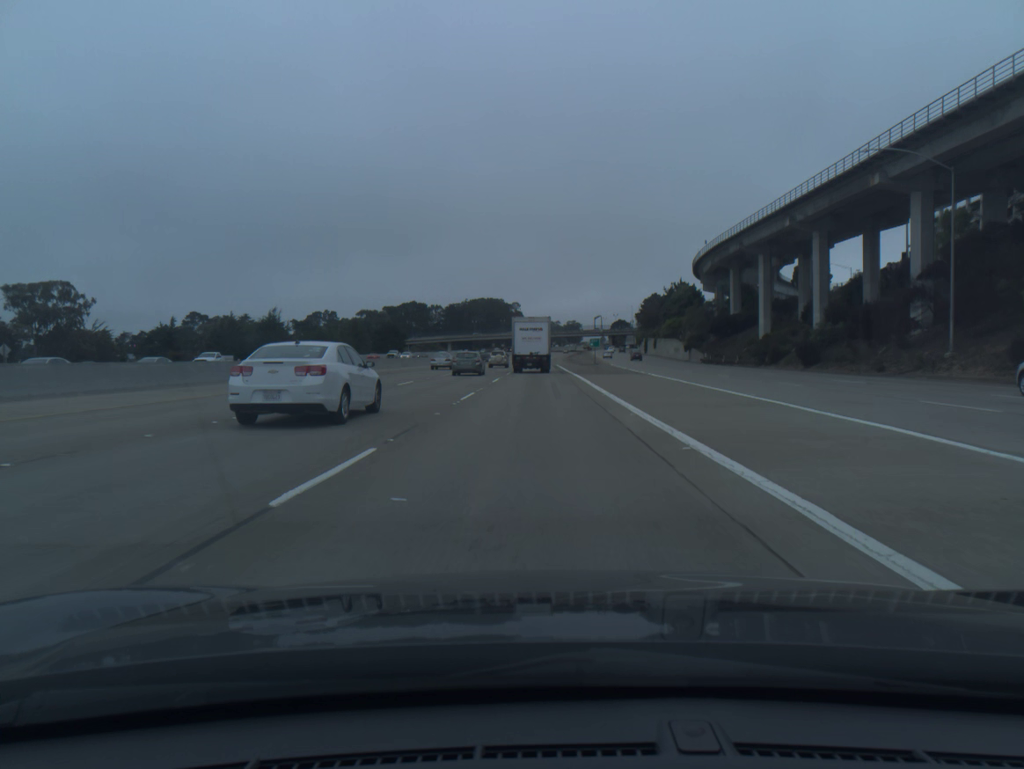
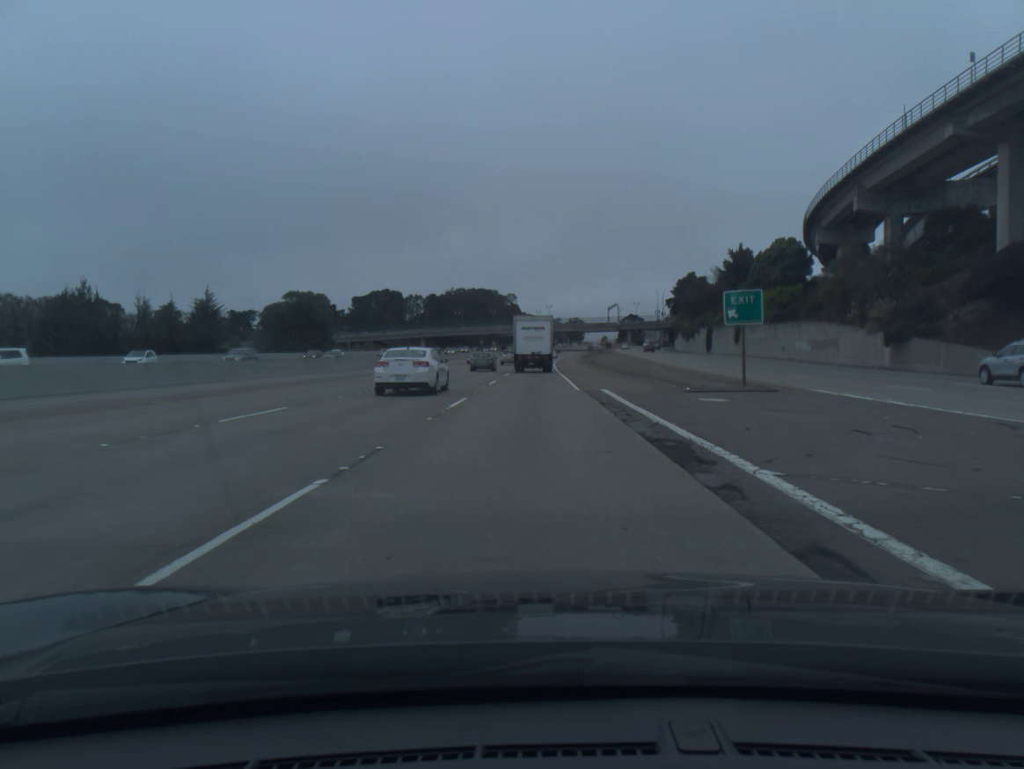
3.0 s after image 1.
(-0.1, +76.2) m; 0°
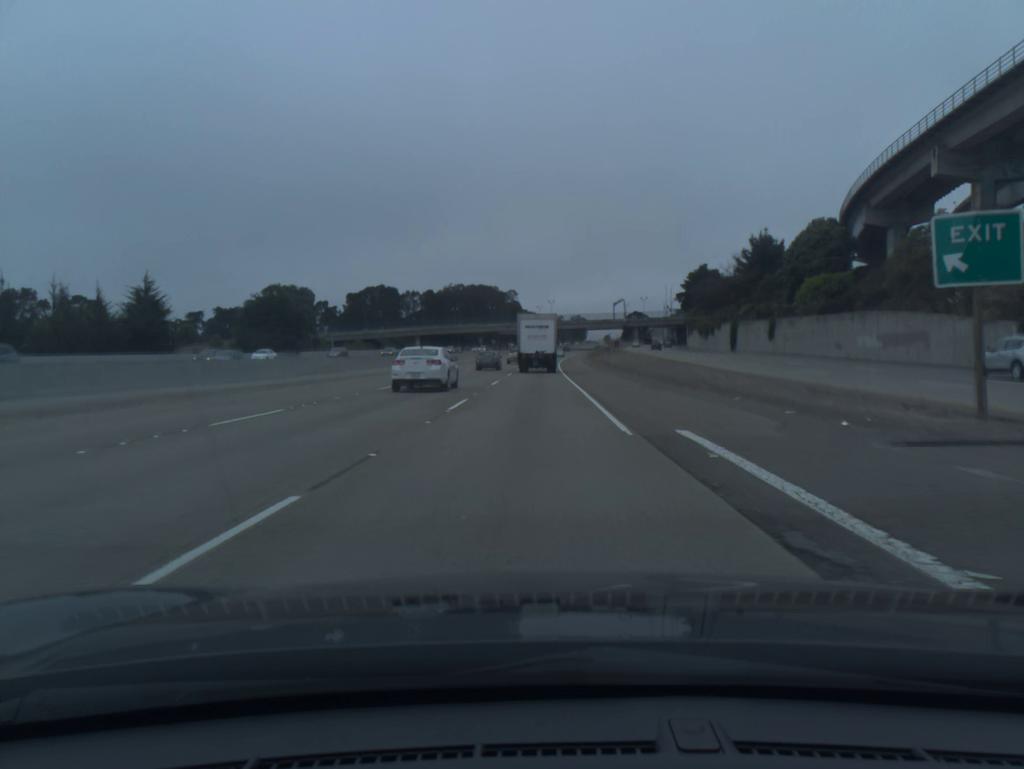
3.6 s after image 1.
(0.0, +15.1) m; 0°
